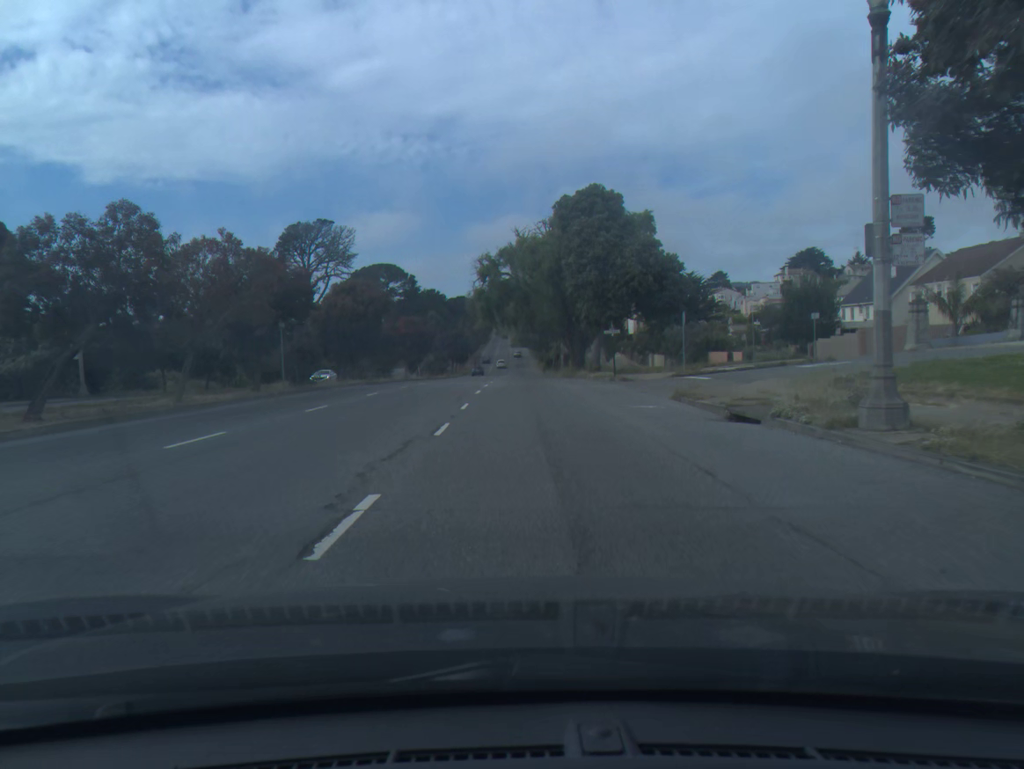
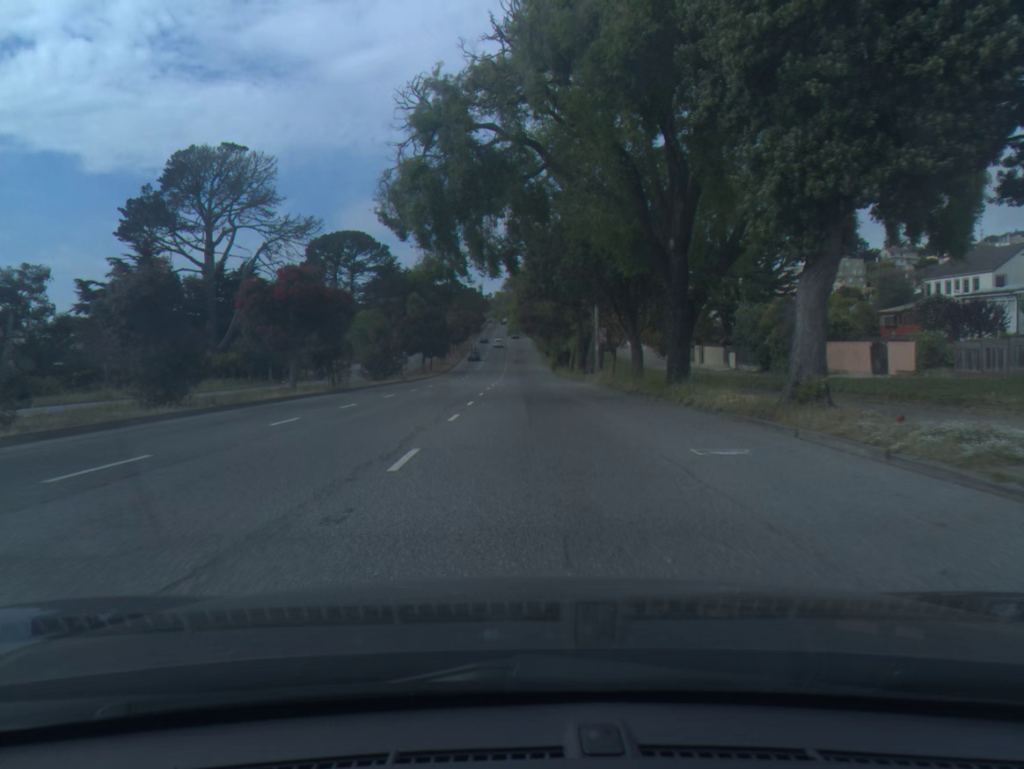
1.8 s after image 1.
(-0.1, +38.9) m; 0°
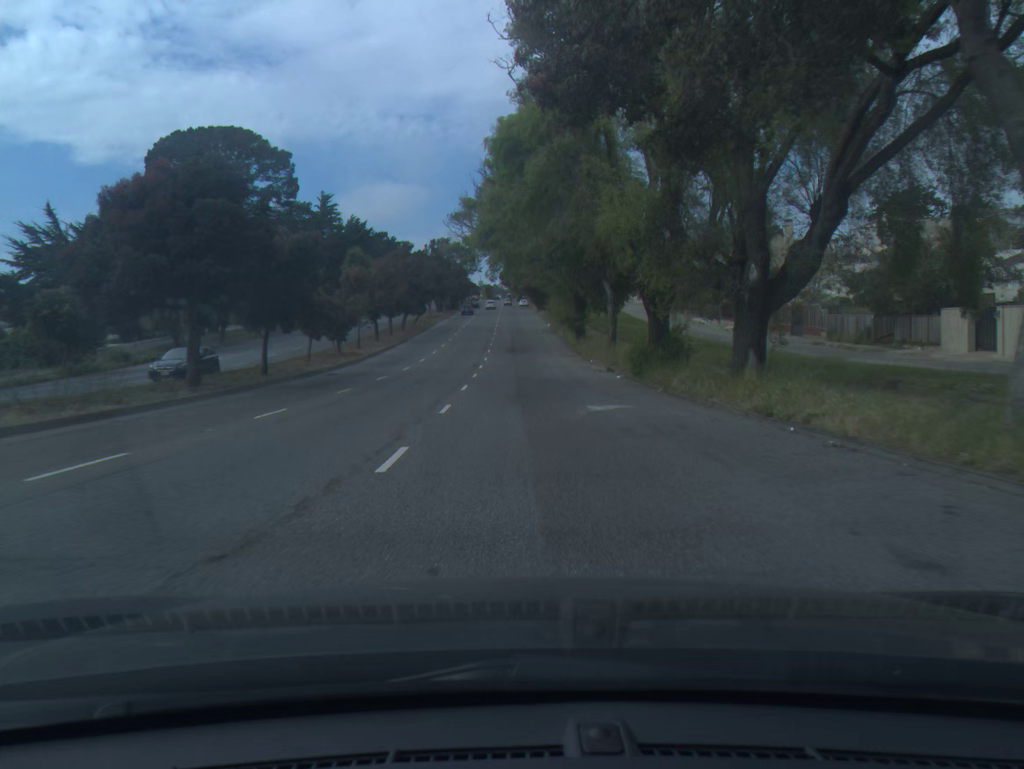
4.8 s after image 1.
(-0.2, +65.1) m; +1°
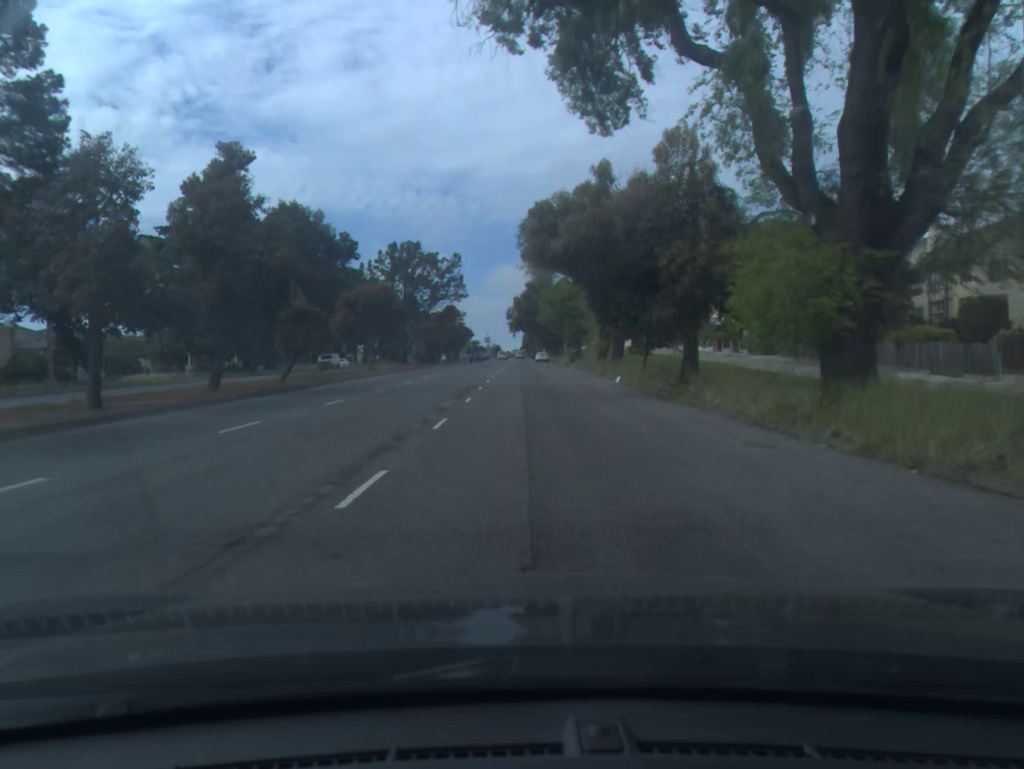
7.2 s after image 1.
(-0.5, +52.7) m; -1°
